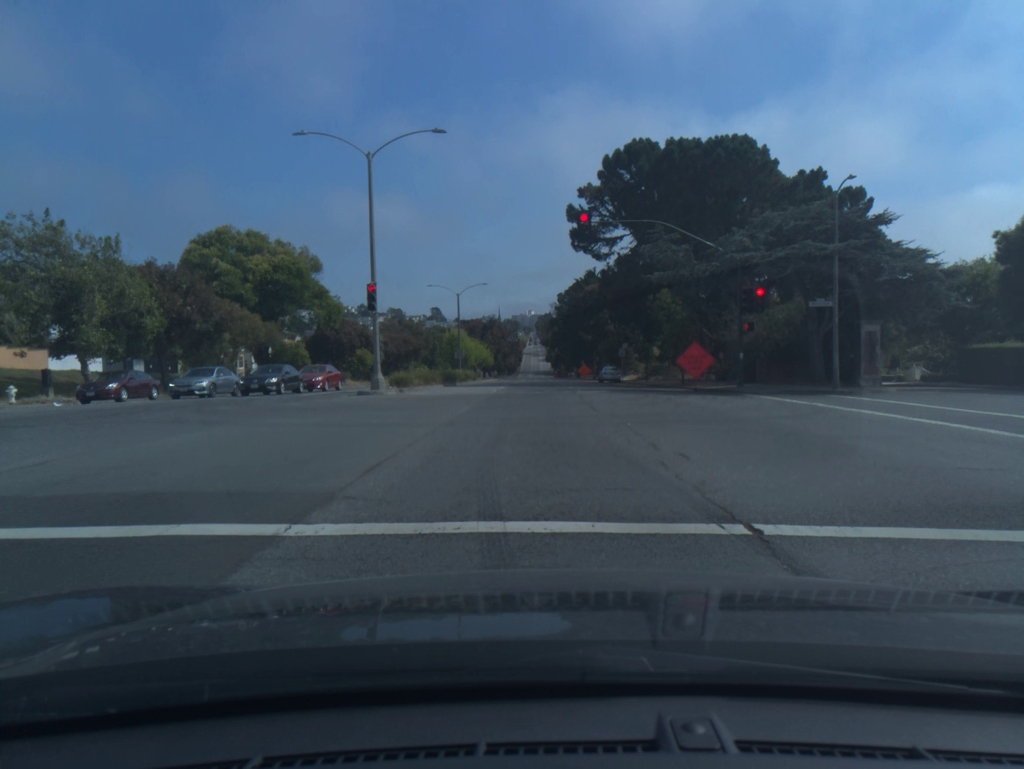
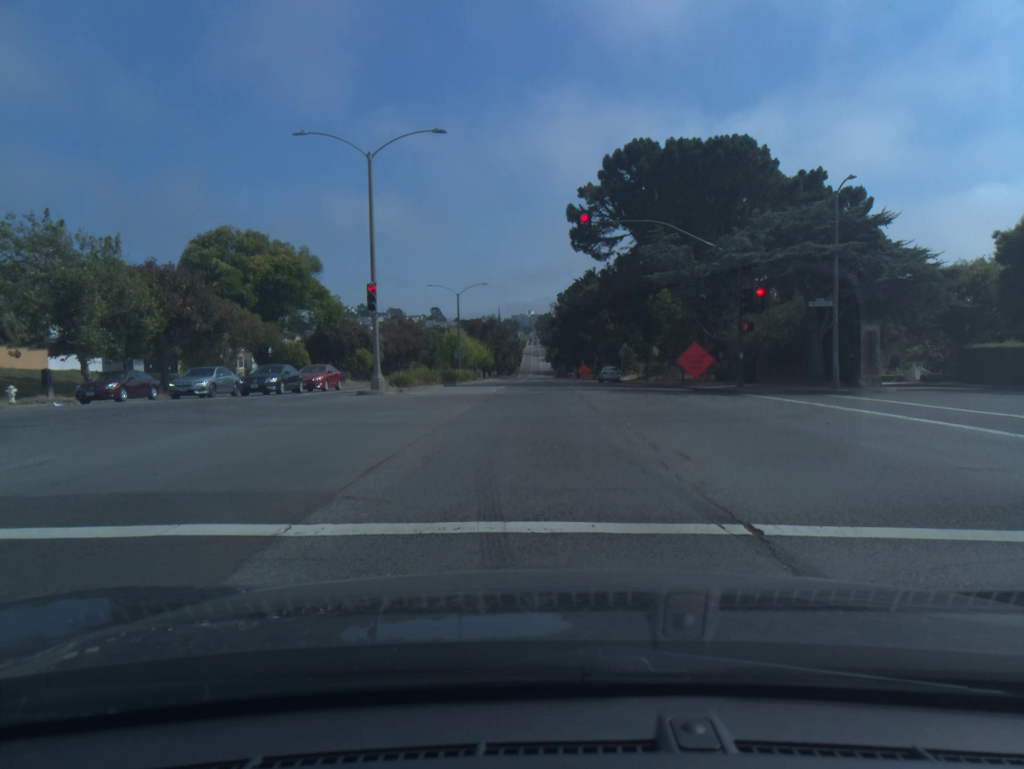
(0.0, 0.0) m; 0°
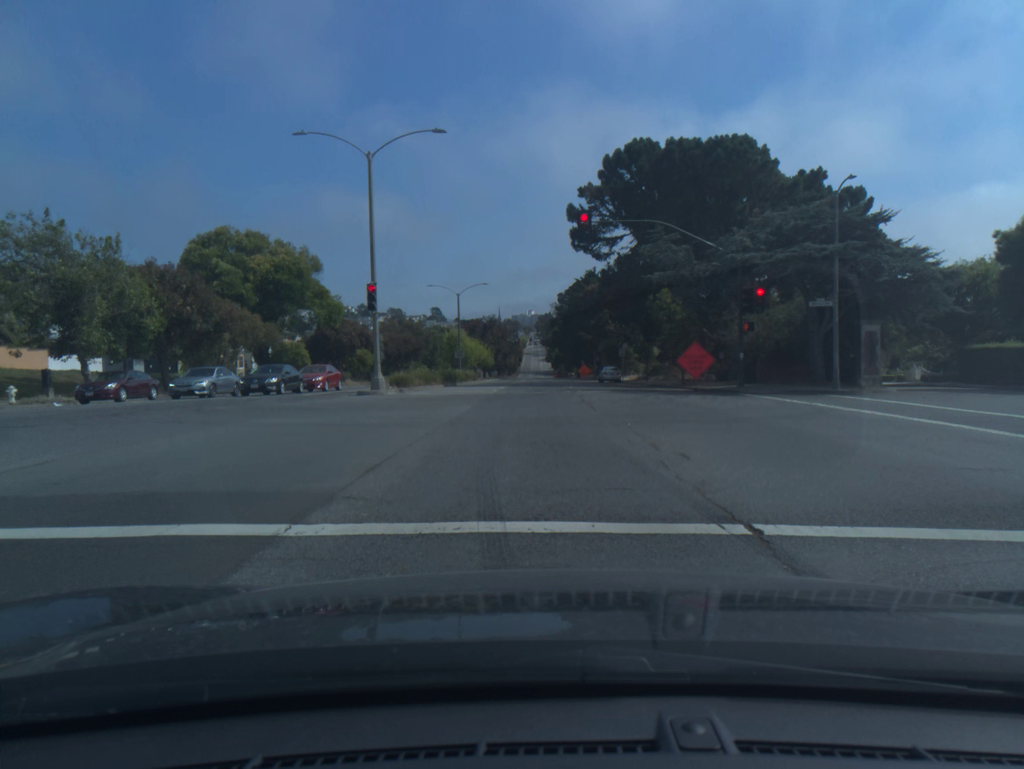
(0.0, 0.0) m; 0°
